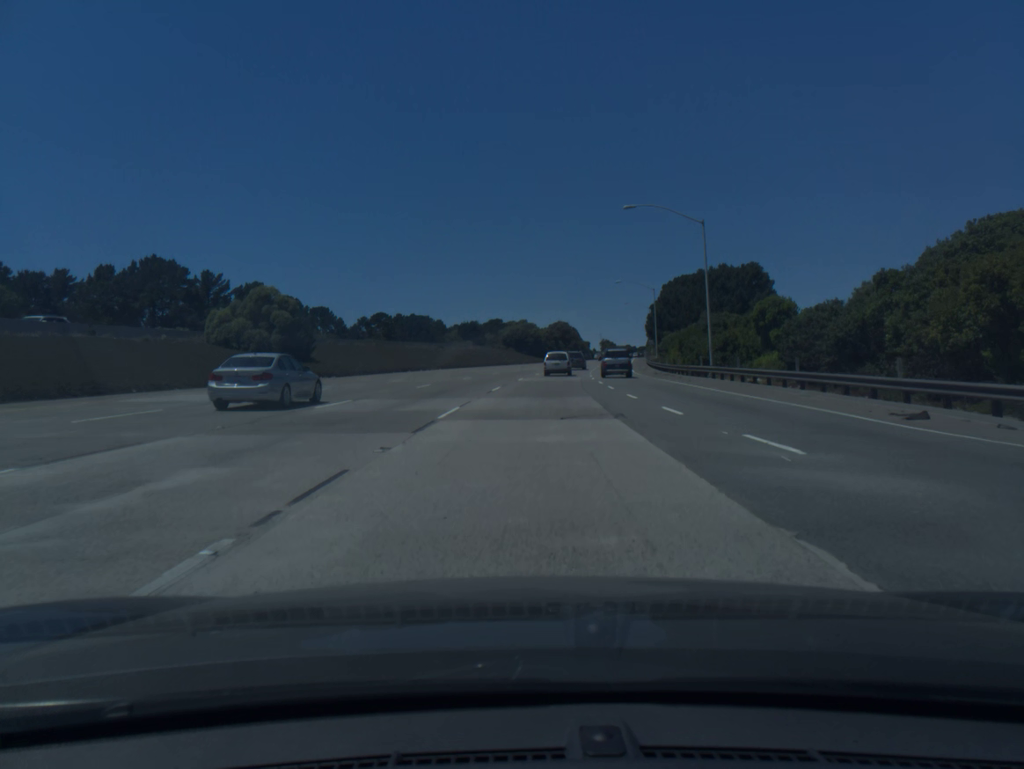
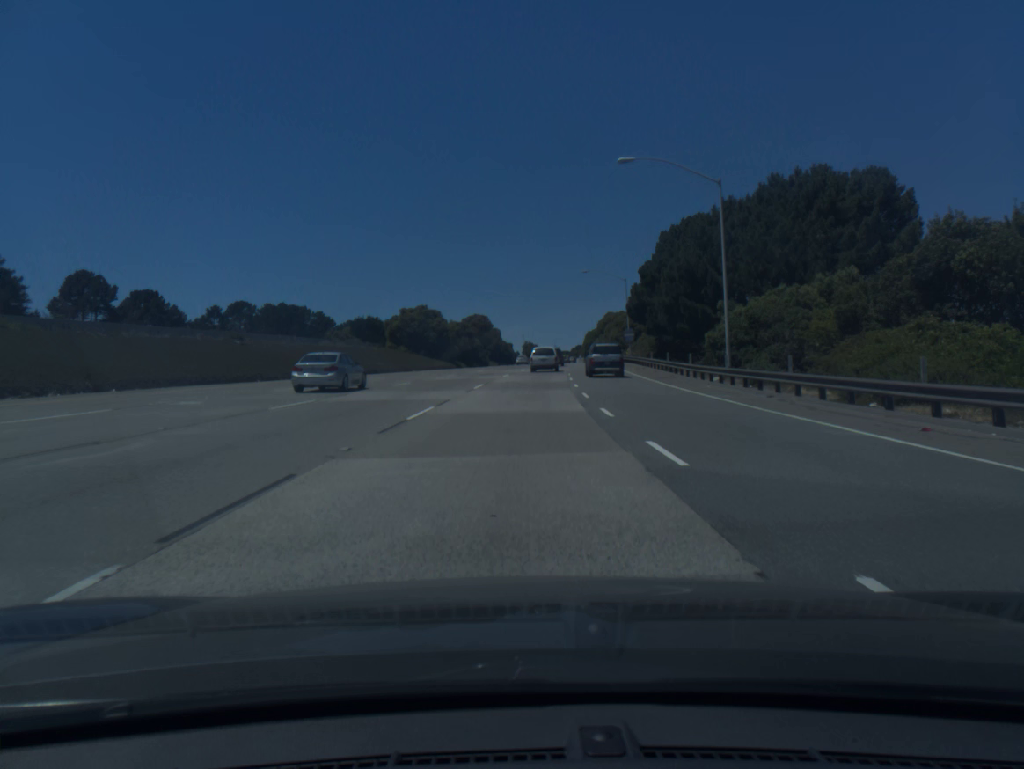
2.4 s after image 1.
(+3.3, +59.0) m; +6°
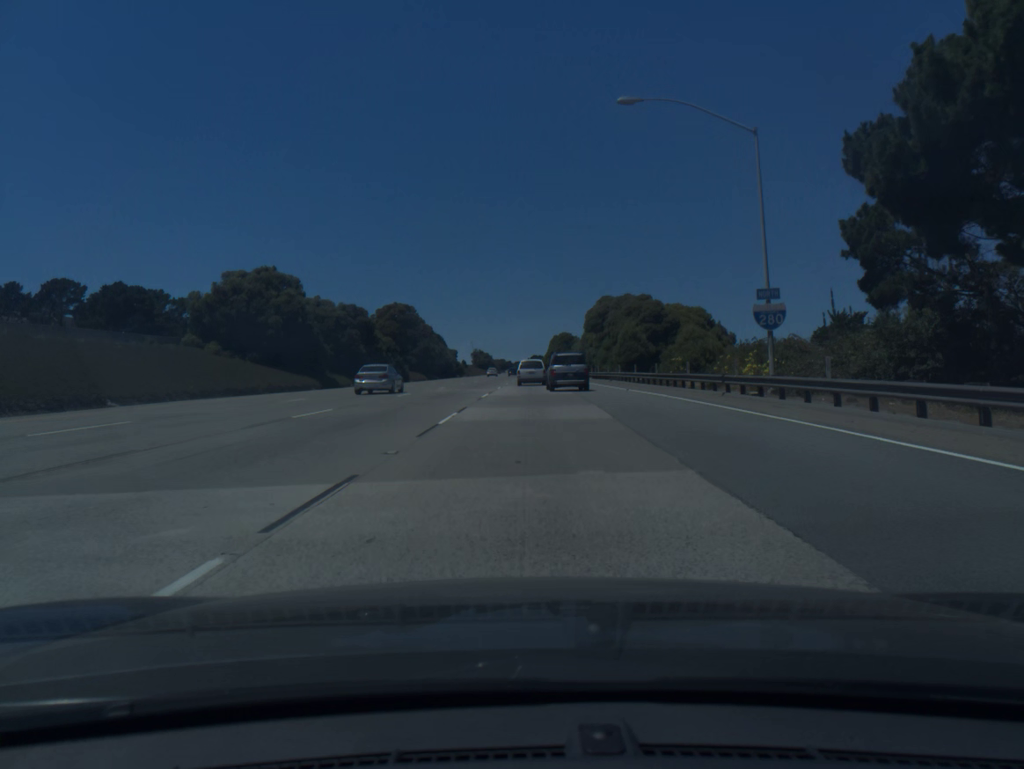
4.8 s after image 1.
(+1.9, +57.7) m; +3°
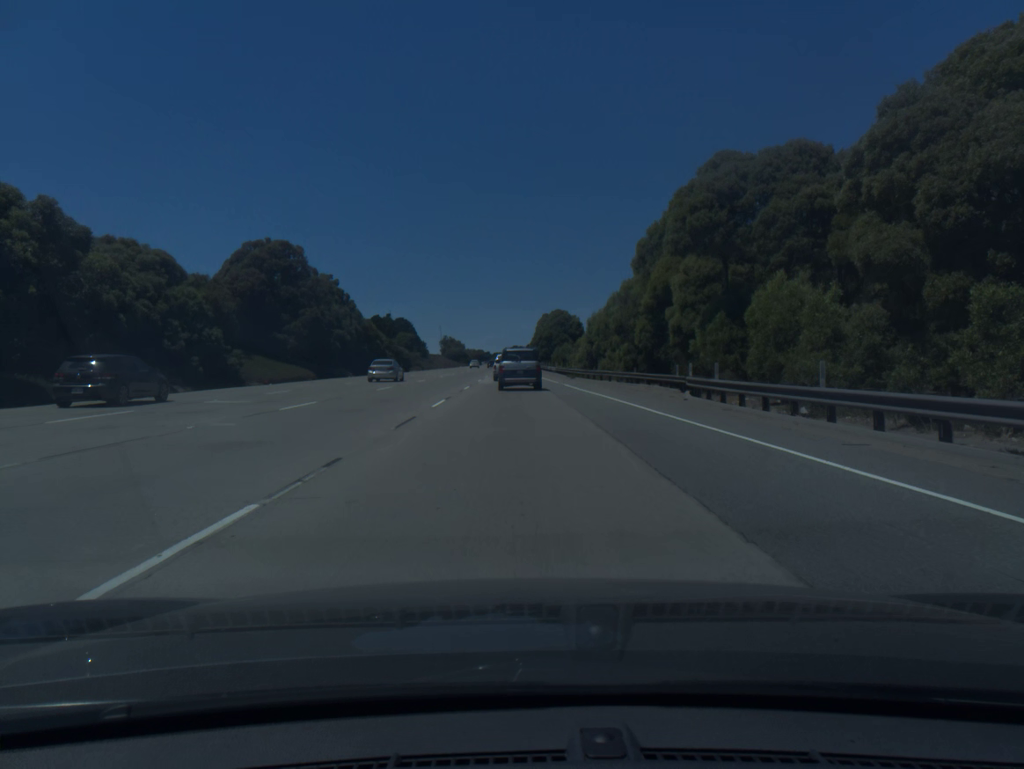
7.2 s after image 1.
(+1.1, +56.7) m; +2°
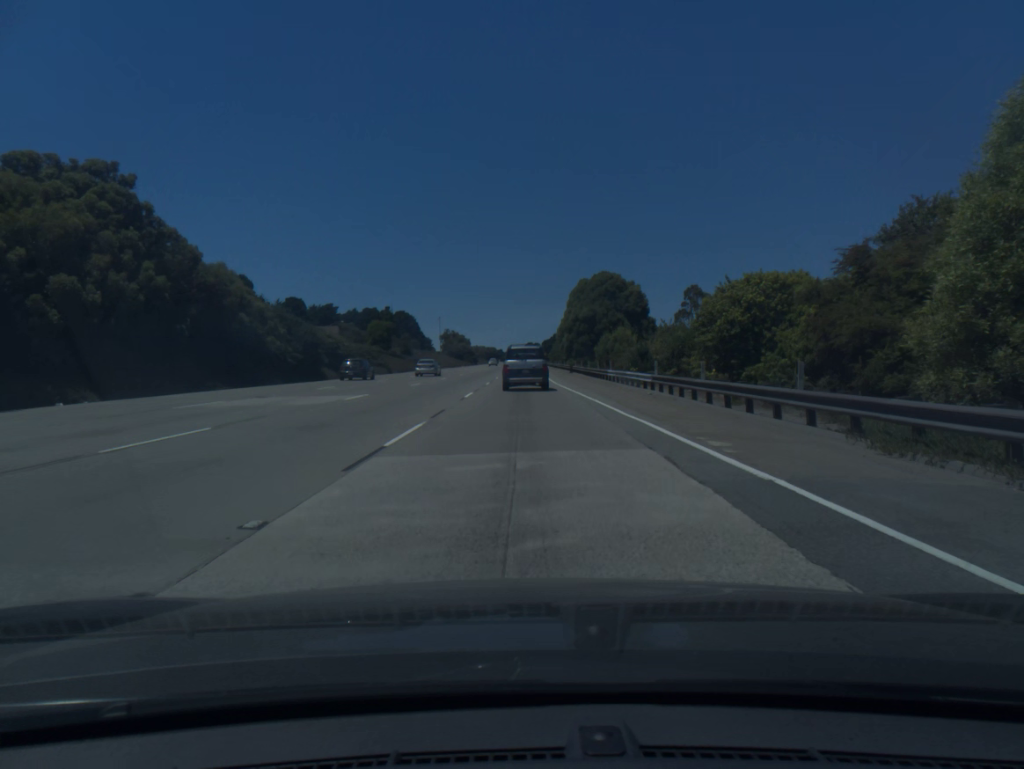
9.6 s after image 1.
(-0.8, +53.6) m; -1°
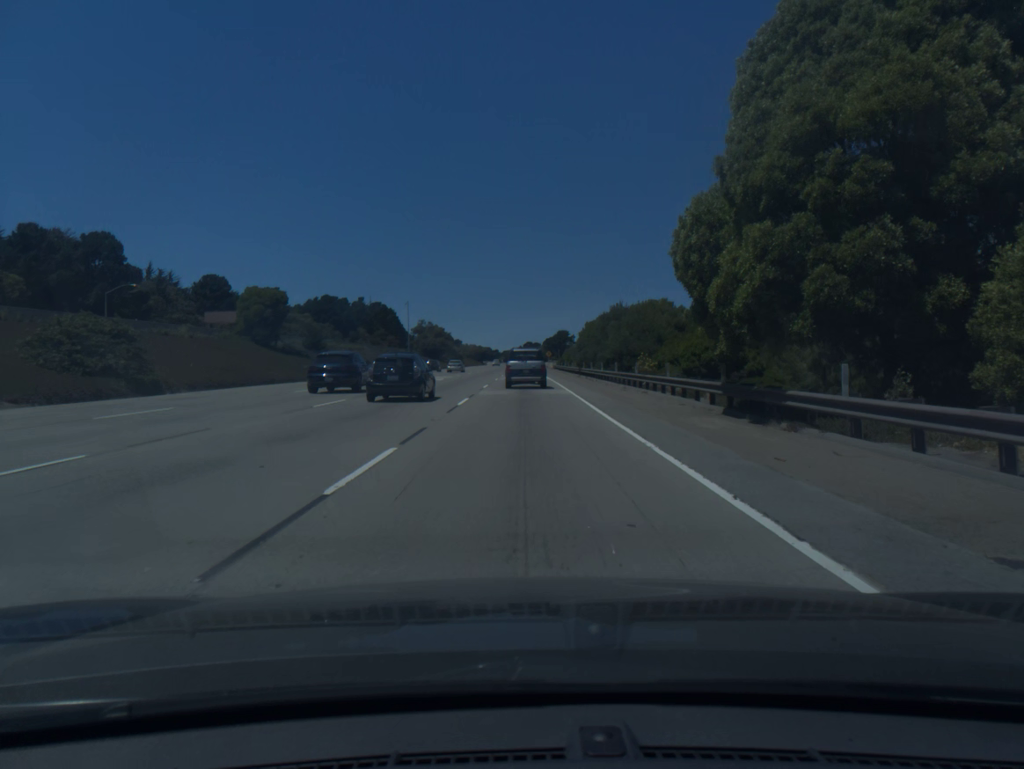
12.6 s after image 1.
(+0.2, +62.7) m; 0°
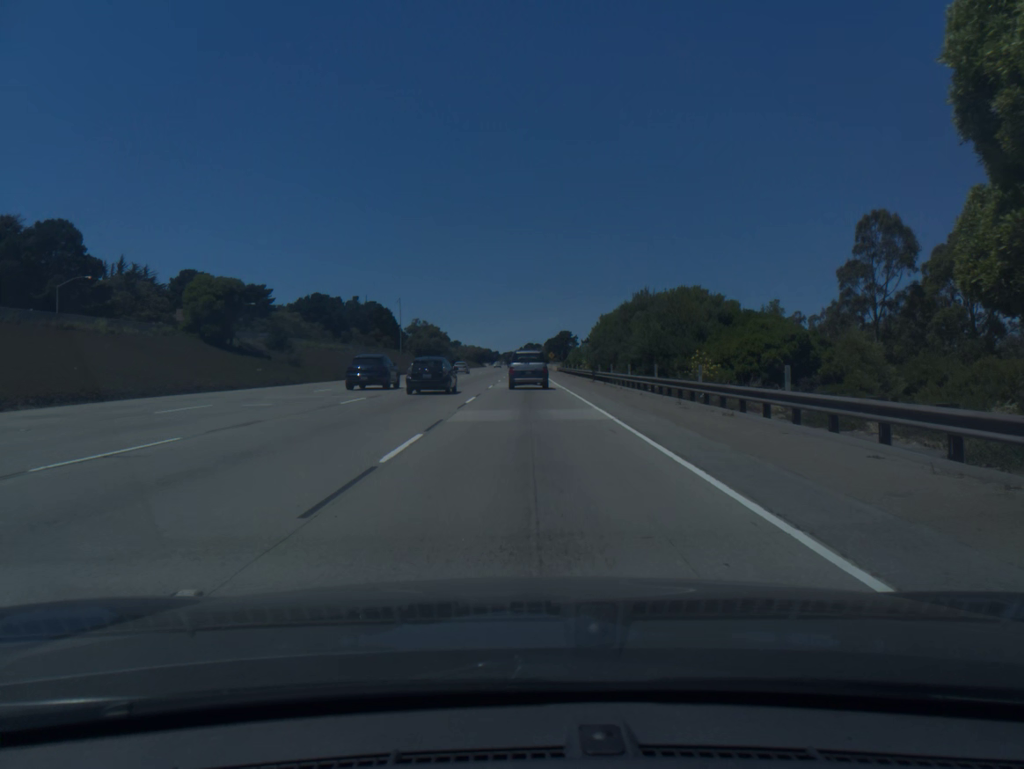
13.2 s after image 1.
(0.0, +12.2) m; 0°
